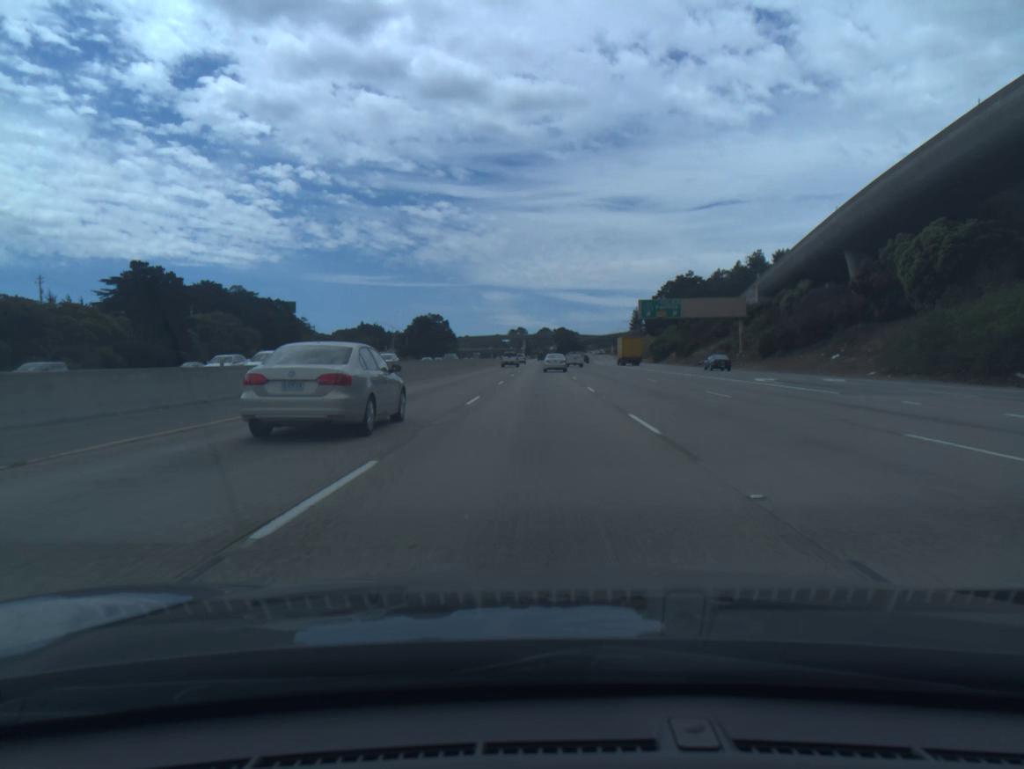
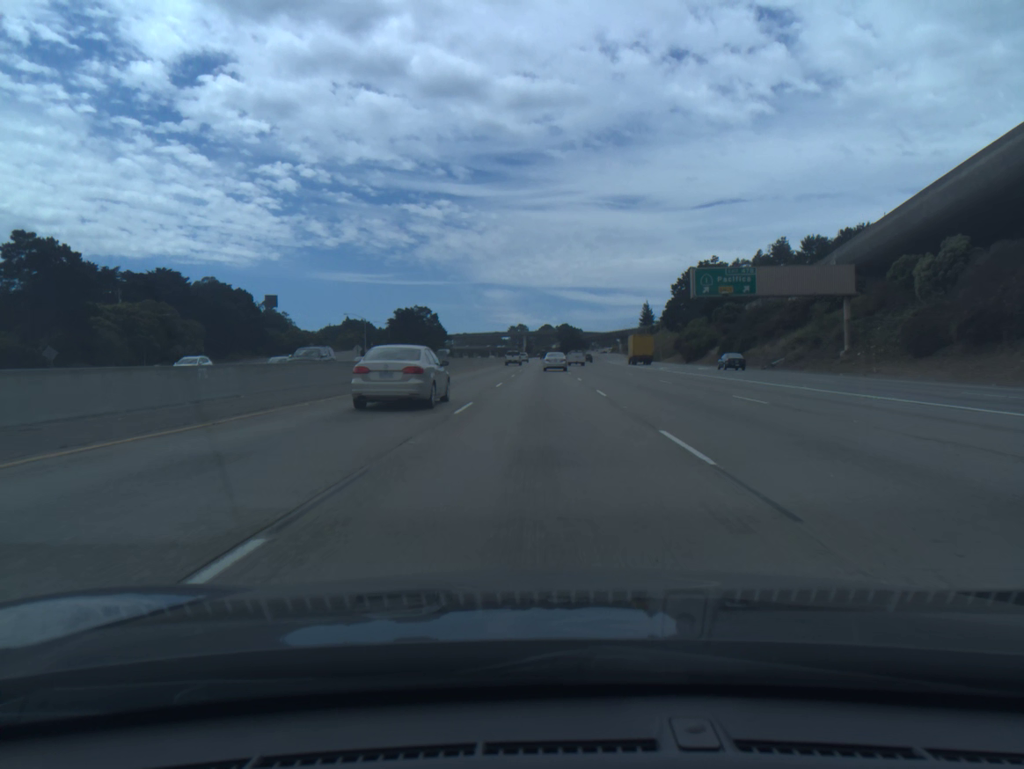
(0.0, +32.7) m; 0°
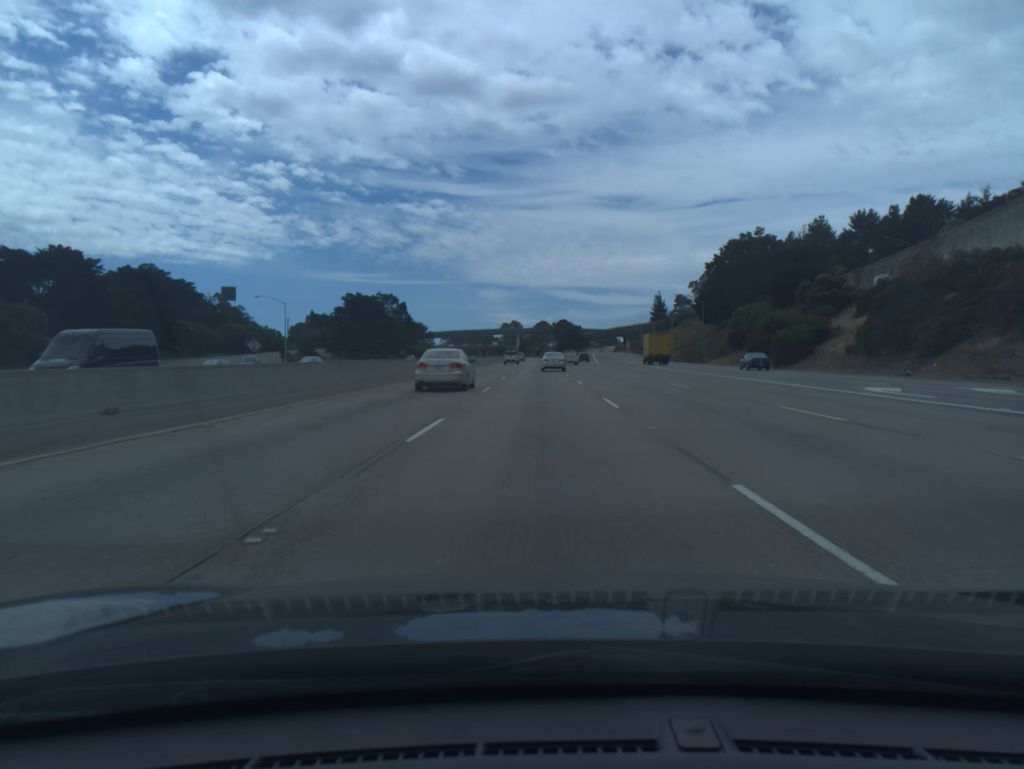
(+0.2, +49.0) m; 0°
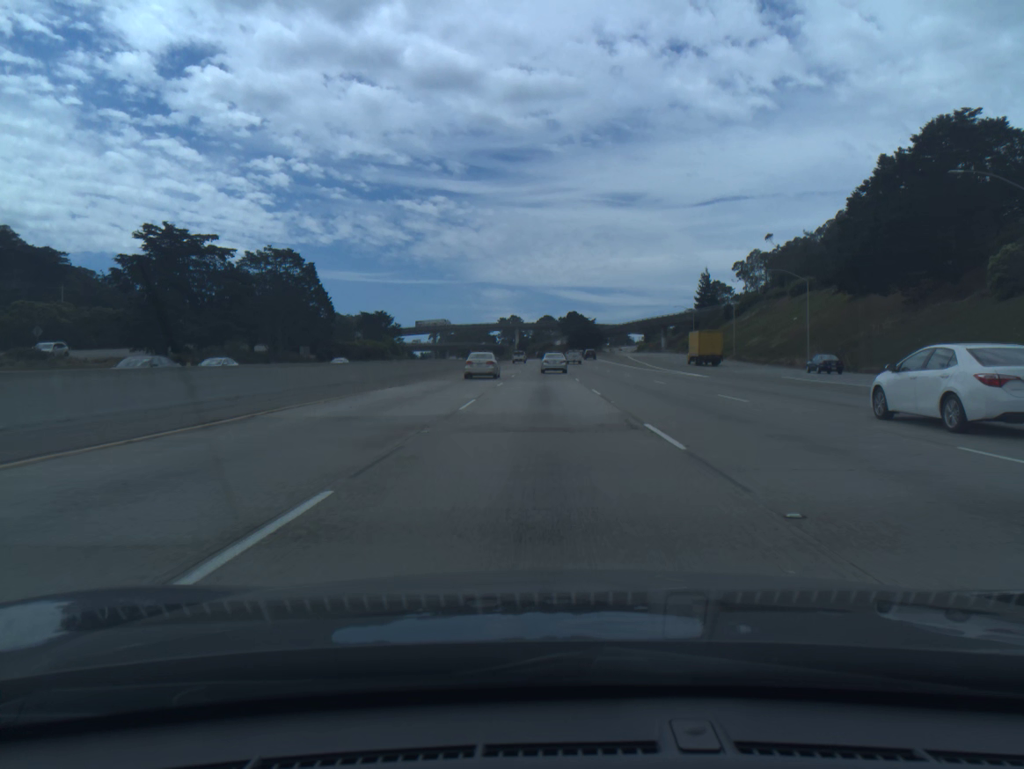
(-0.3, +80.9) m; 0°
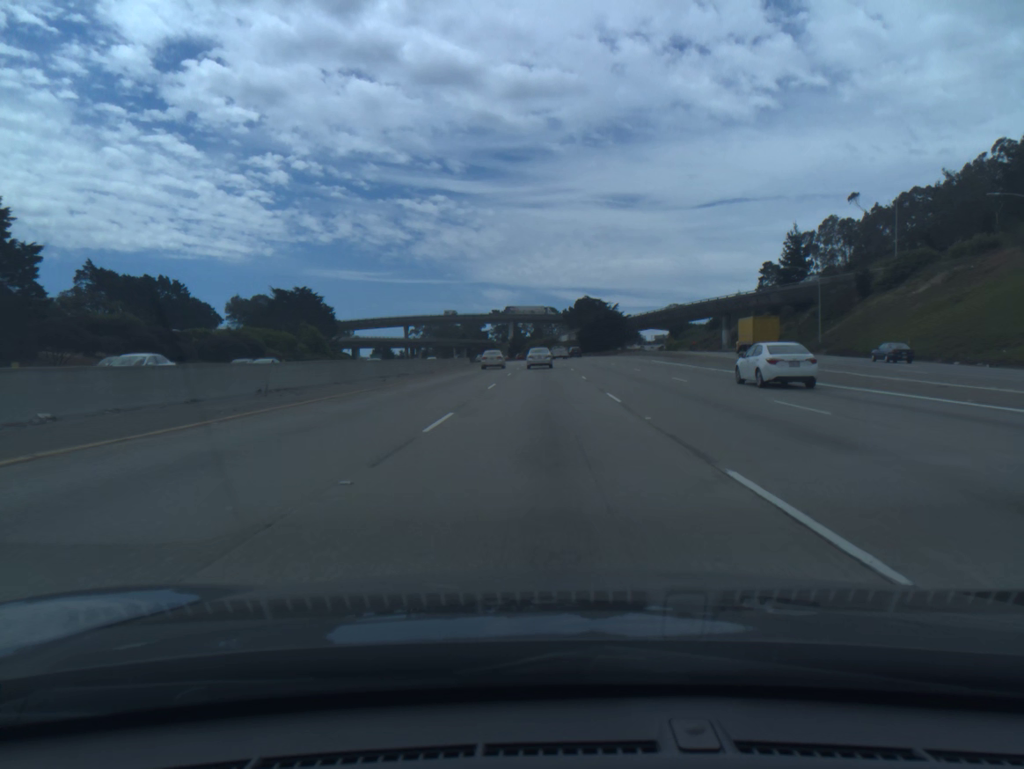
(0.0, +79.1) m; 0°
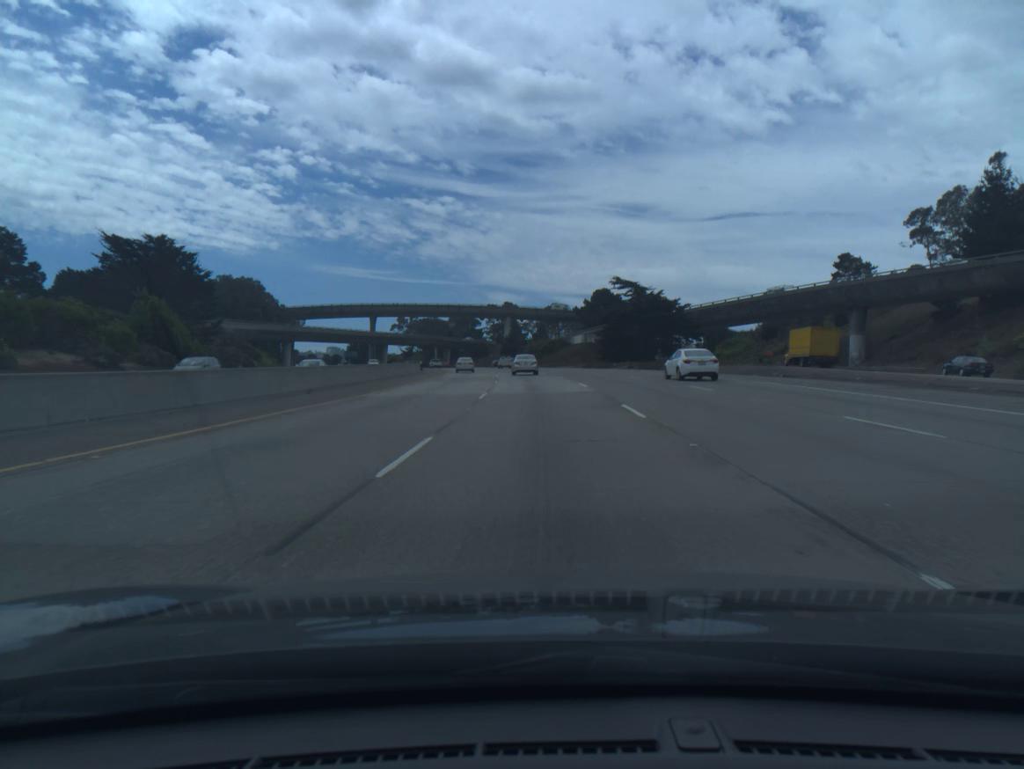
(-0.1, +62.3) m; 0°
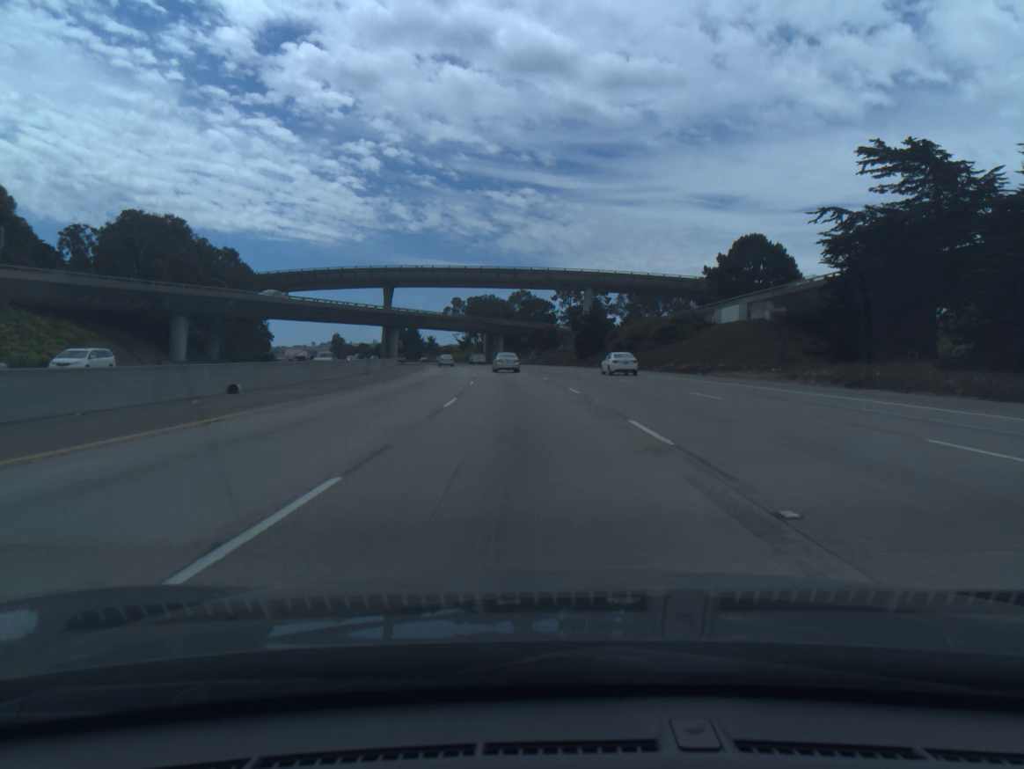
(-2.9, +77.1) m; -6°
